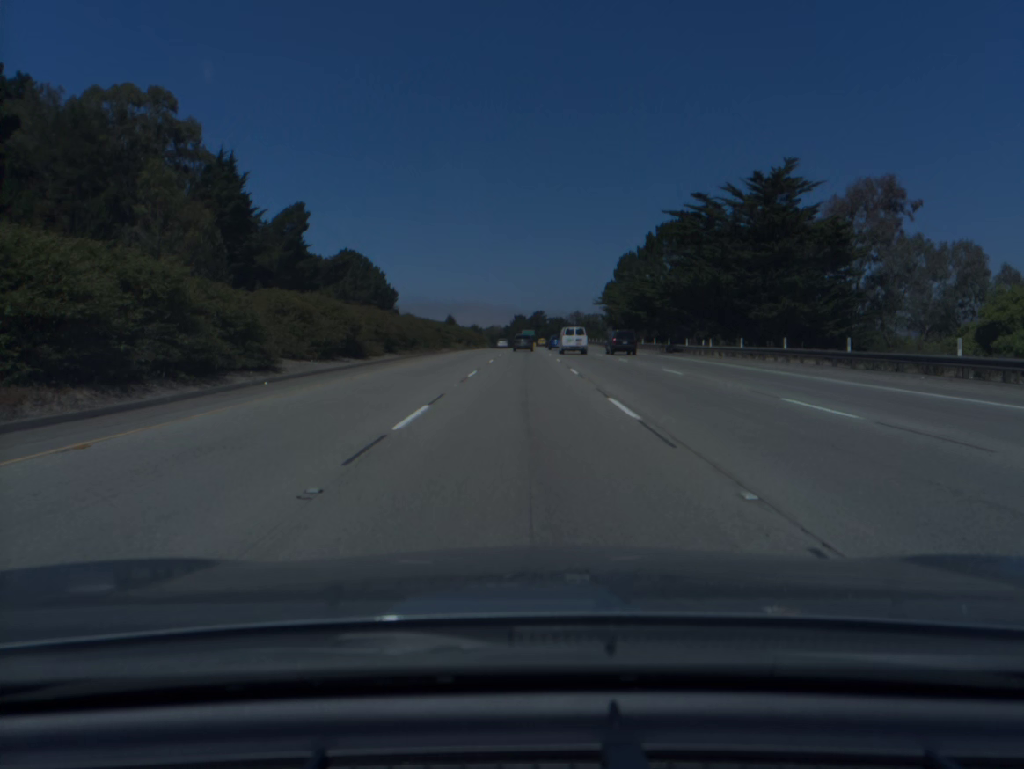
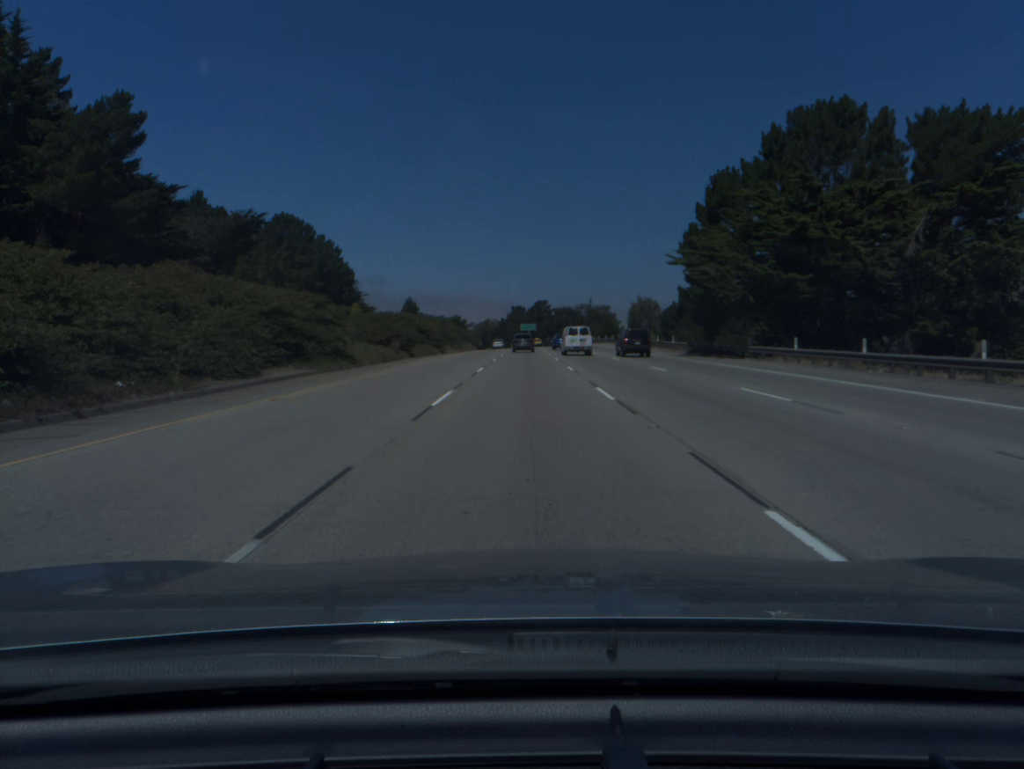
(0.0, +54.2) m; 0°
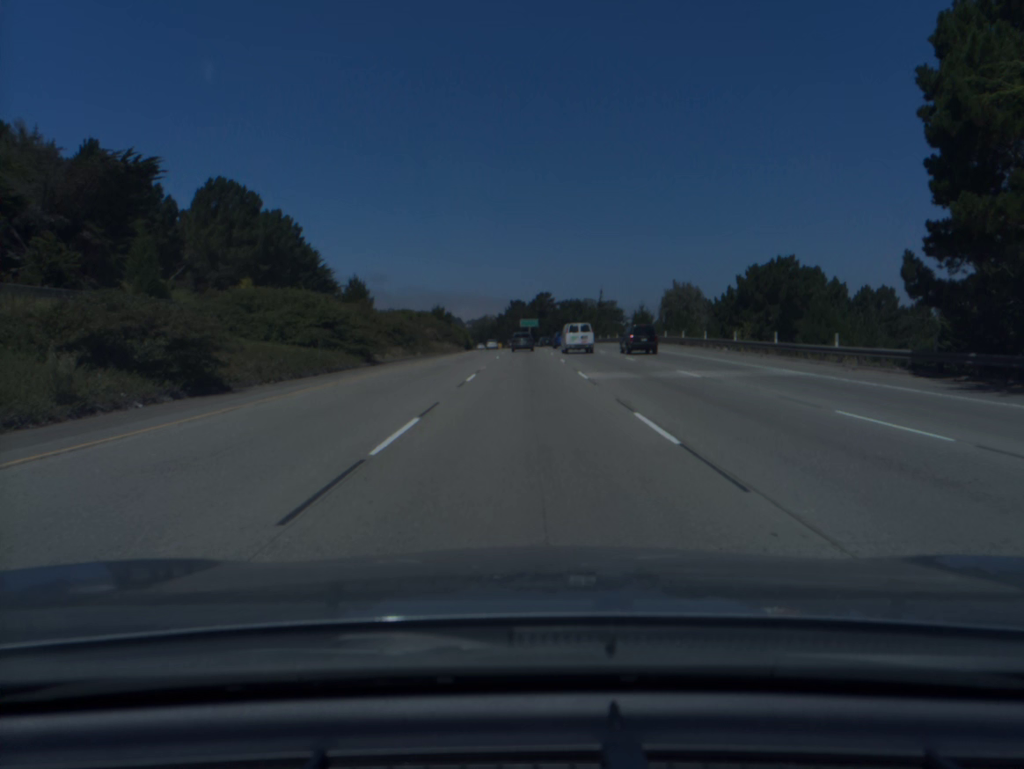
(0.0, +35.9) m; 0°
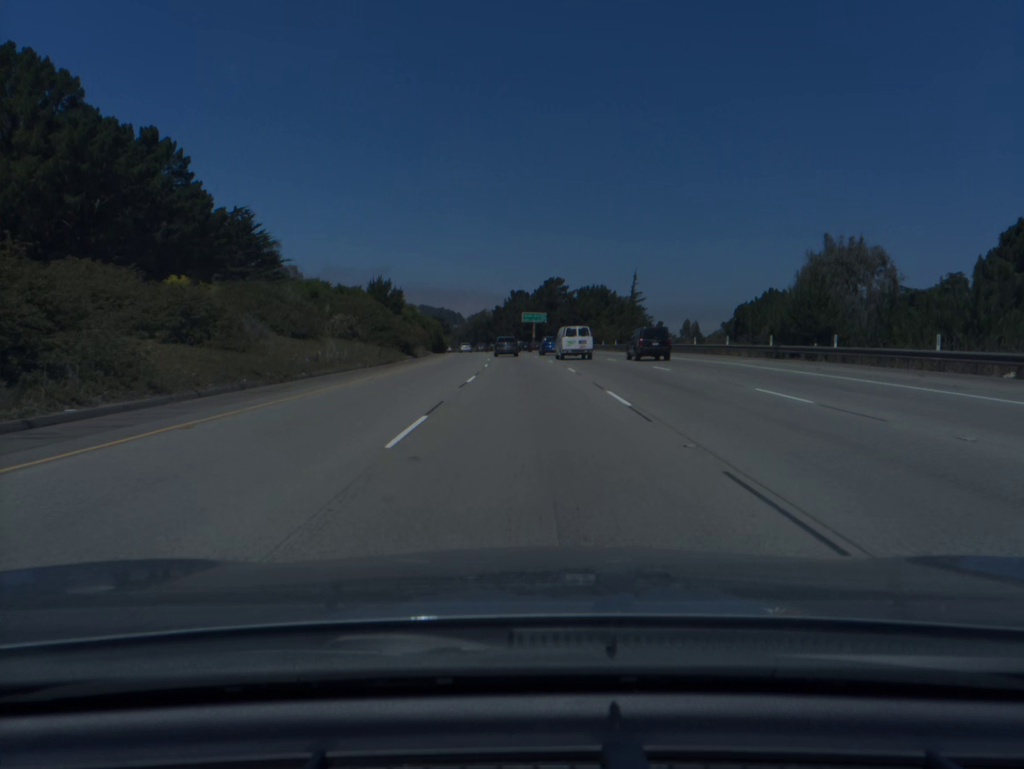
(0.0, +53.2) m; 0°
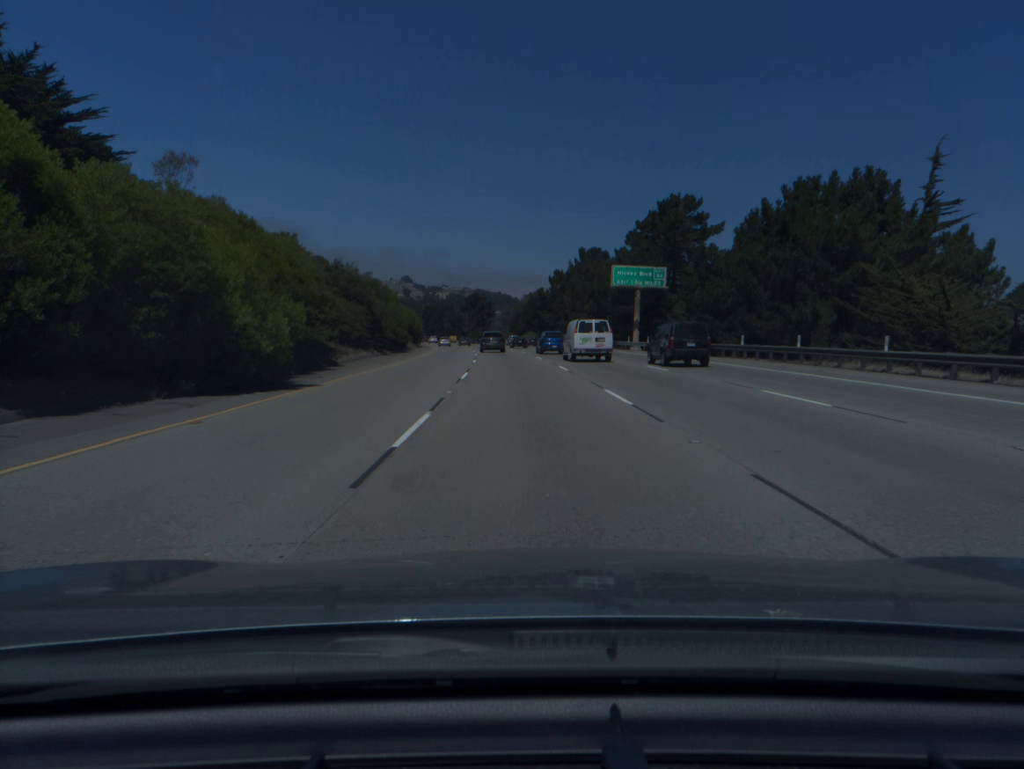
(-2.7, +87.7) m; -4°
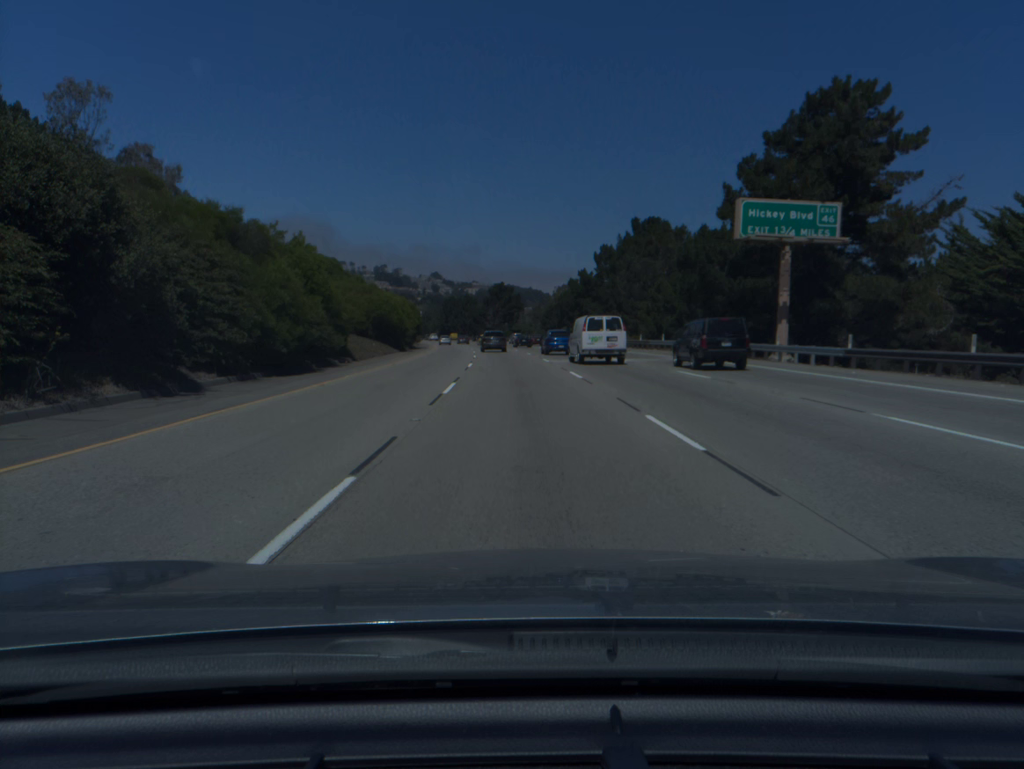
(-0.7, +35.1) m; -2°
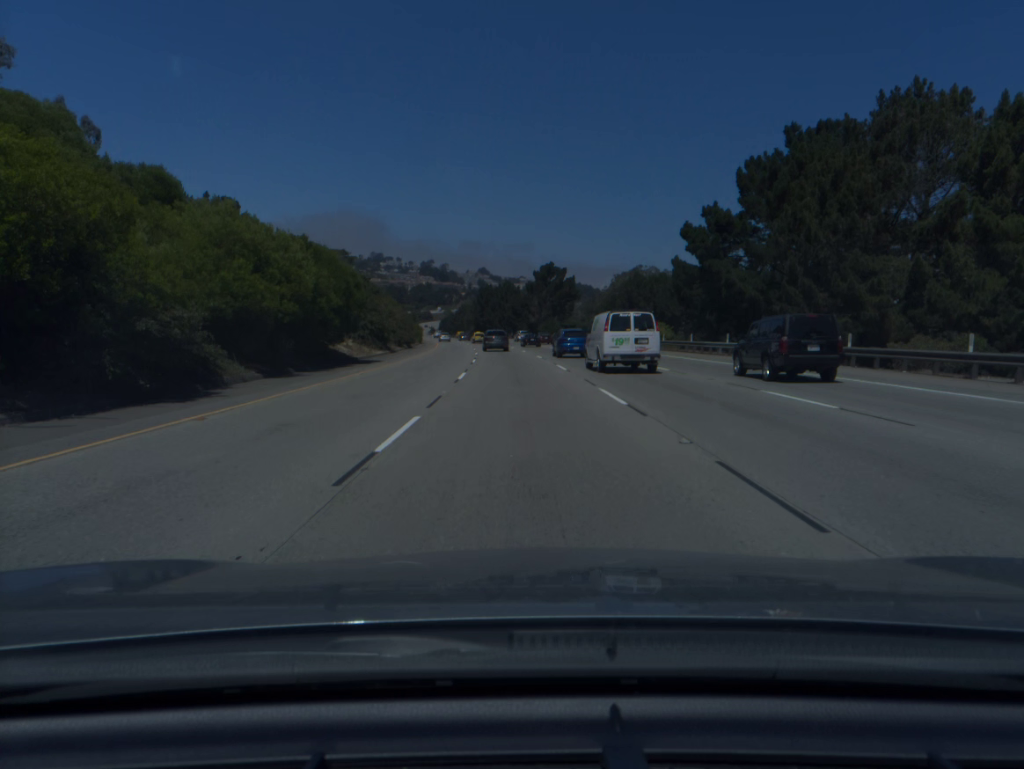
(-1.5, +52.5) m; -3°
